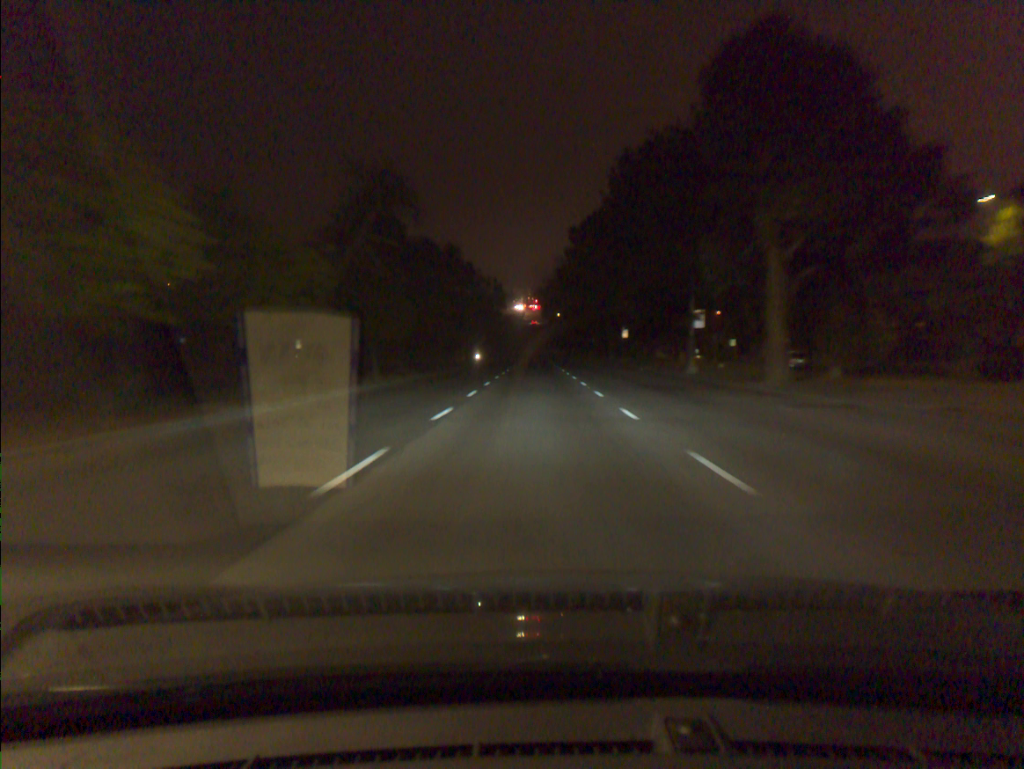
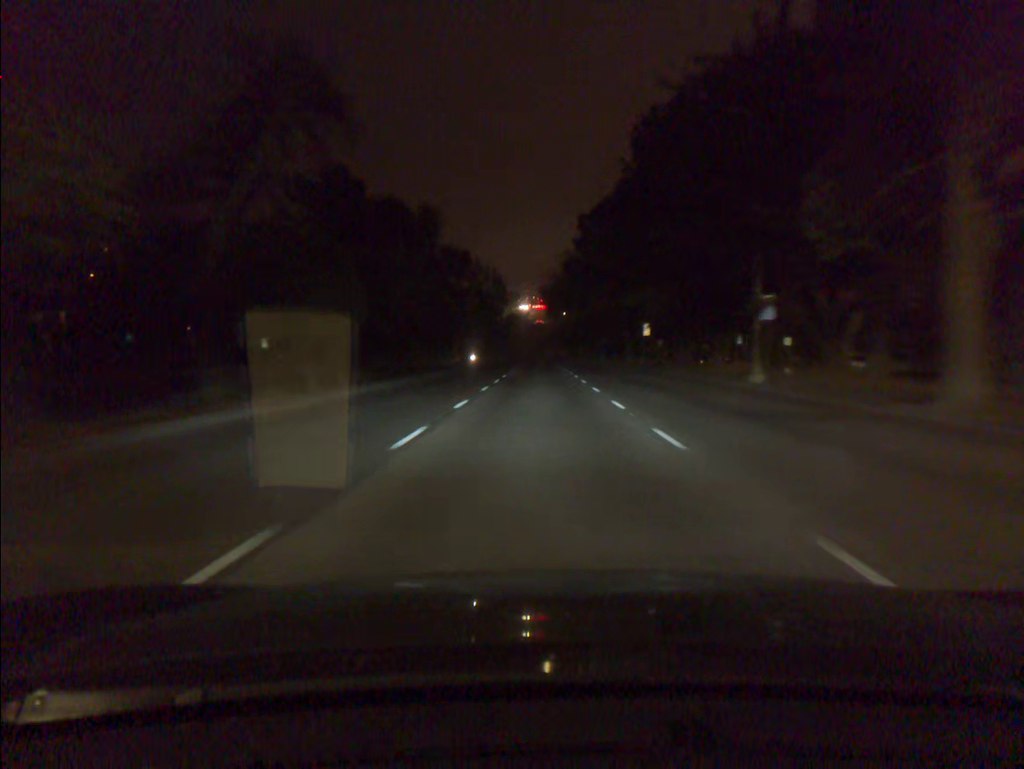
(-0.1, +11.6) m; -1°
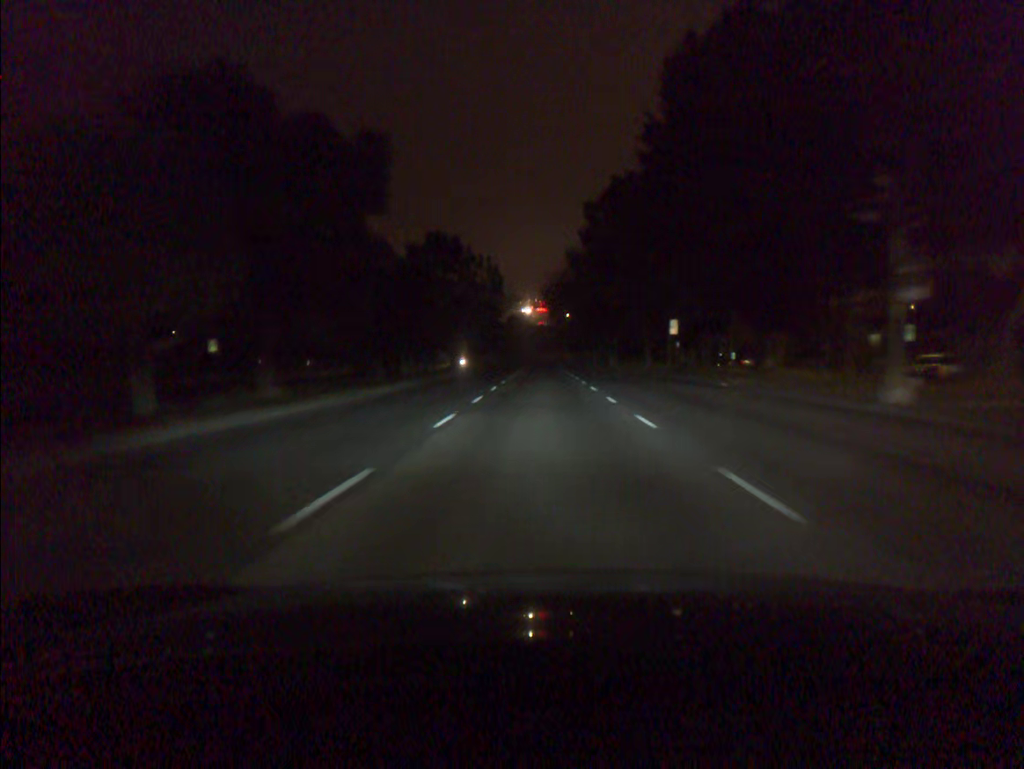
(0.0, +11.6) m; 0°
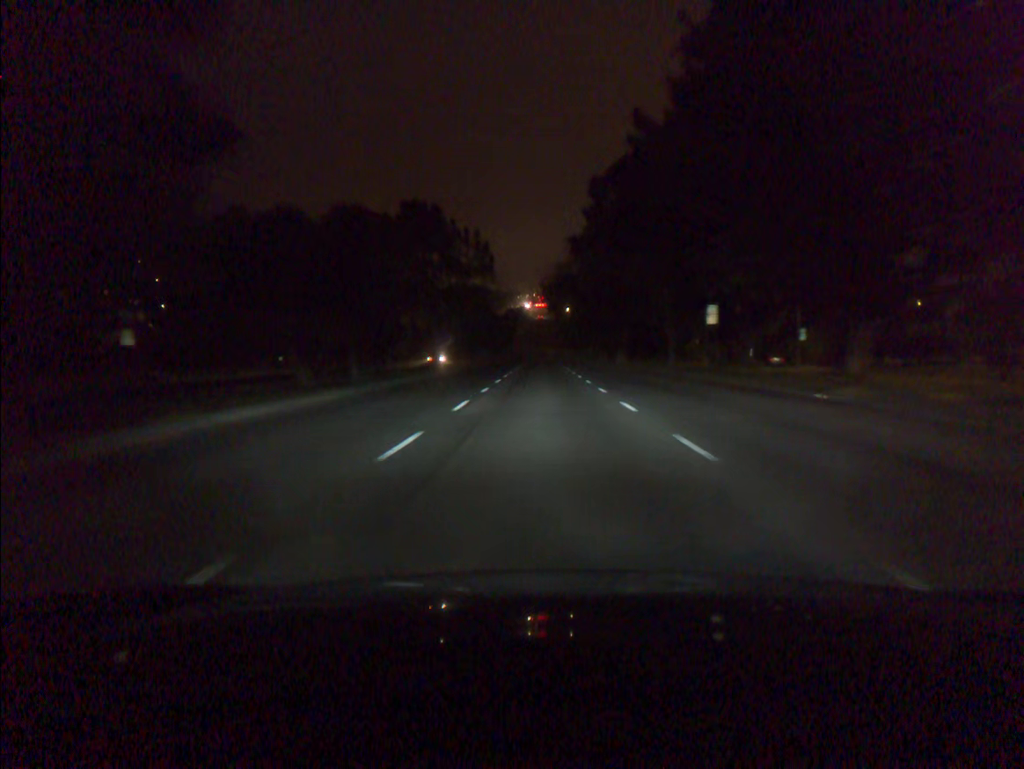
(0.0, +11.6) m; 0°
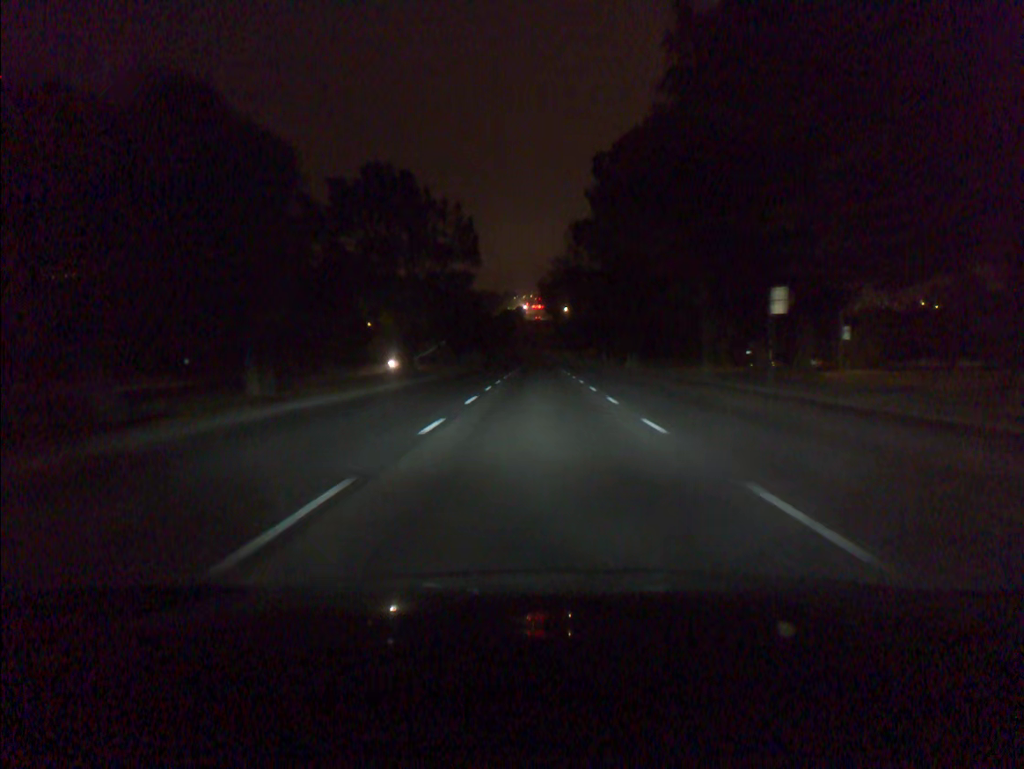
(0.0, +11.6) m; 0°
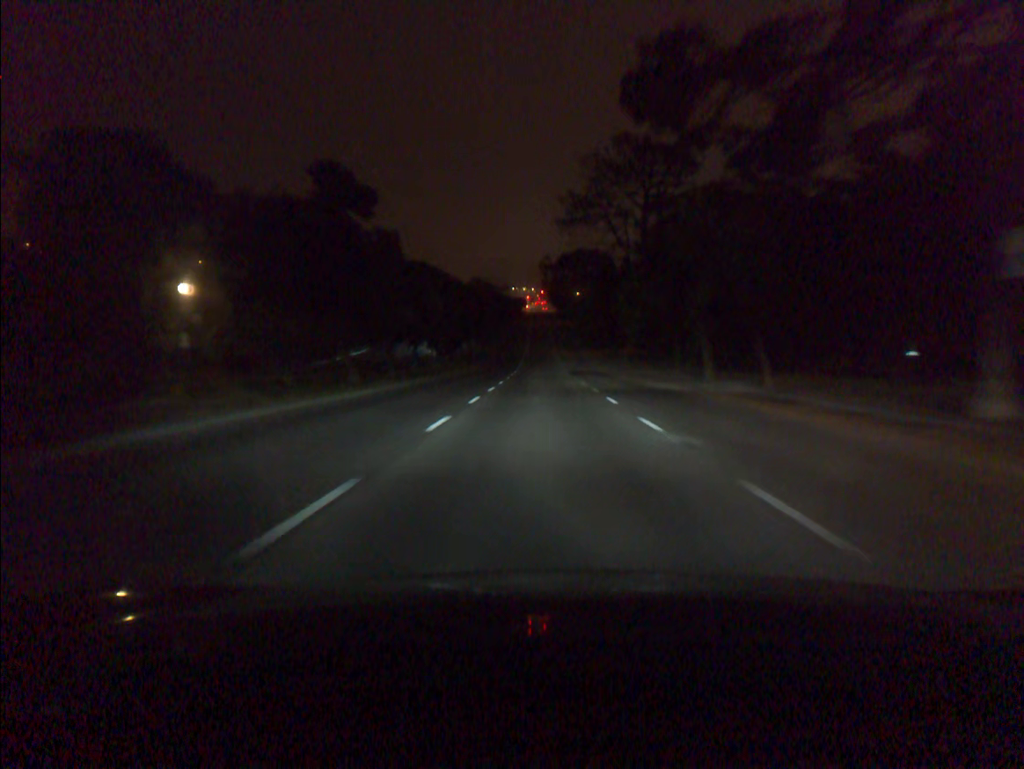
(-0.1, +57.7) m; 0°
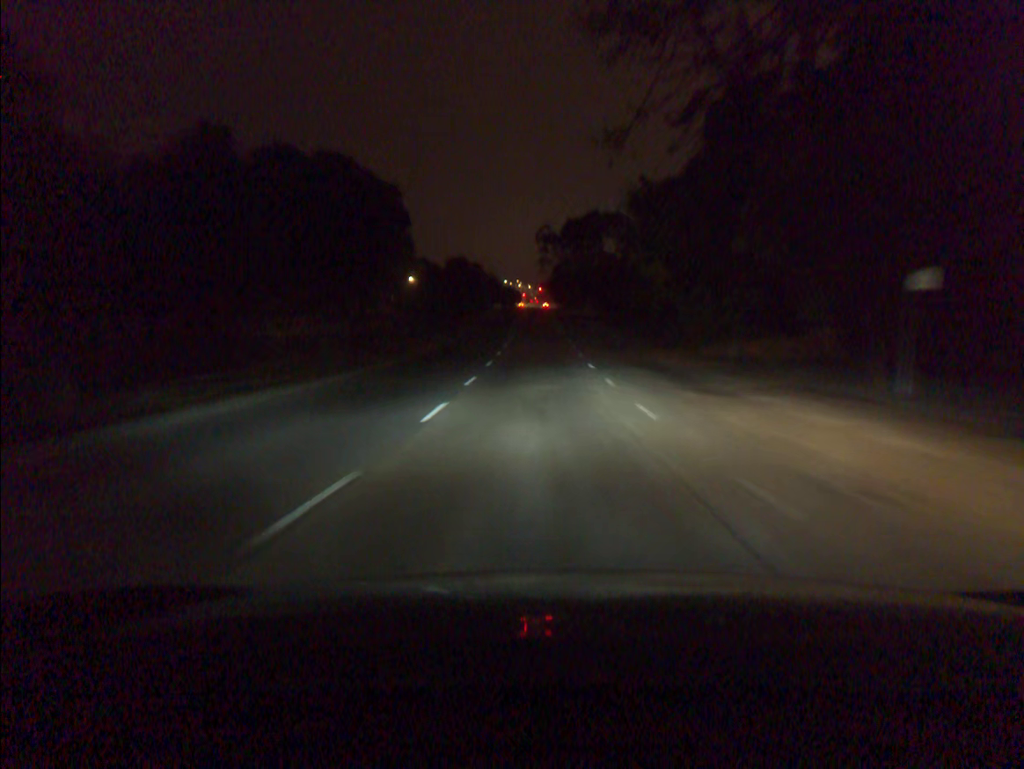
(+0.1, +57.8) m; 0°
